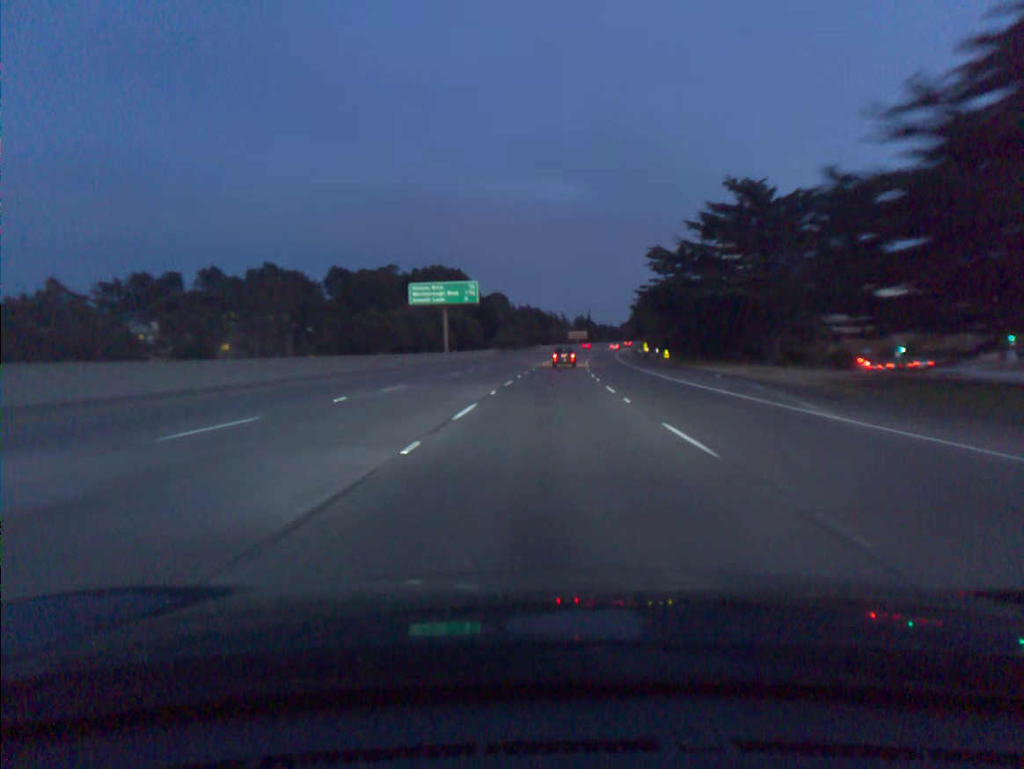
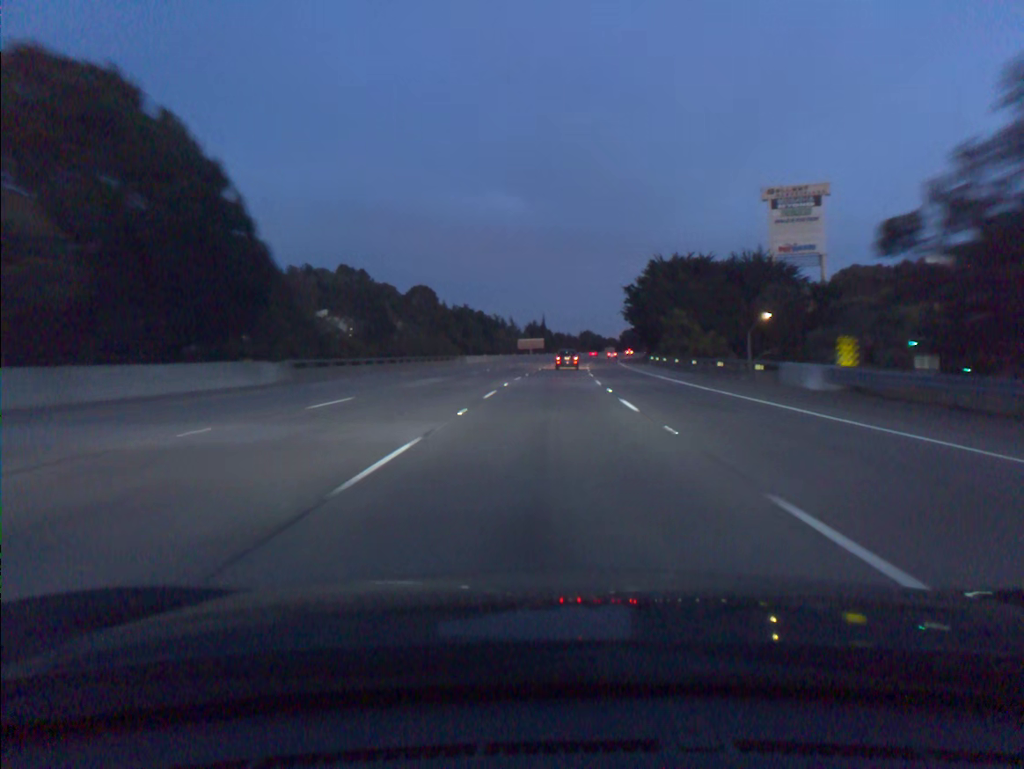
(+2.7, +80.3) m; +4°
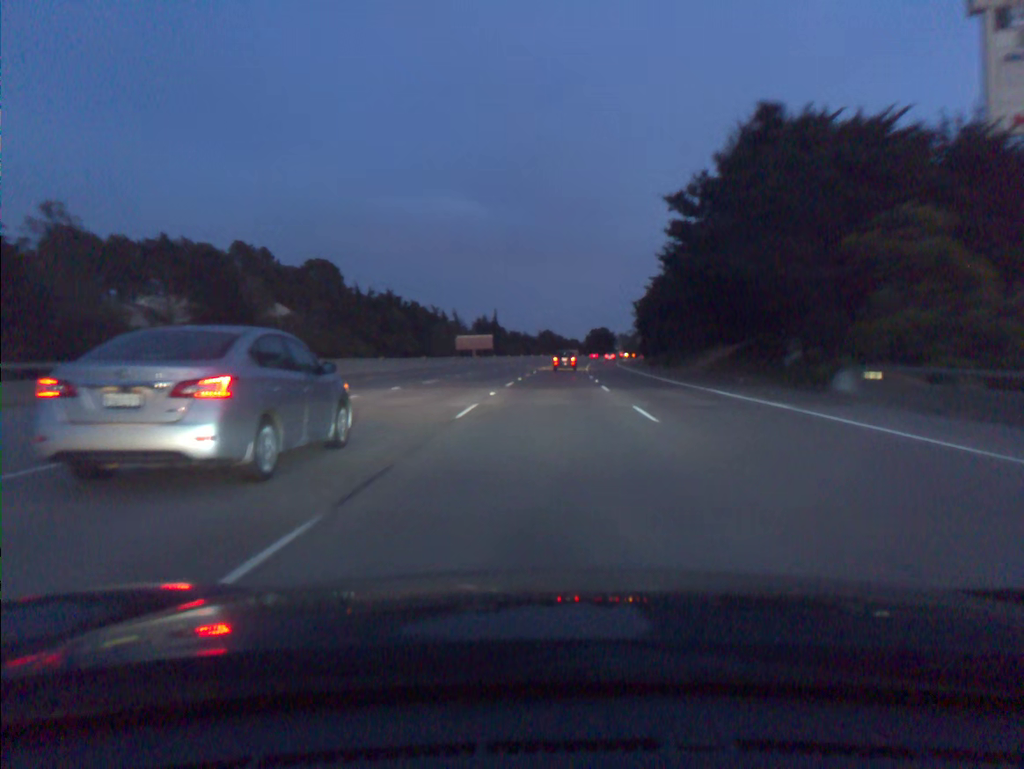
(+1.7, +64.2) m; +3°
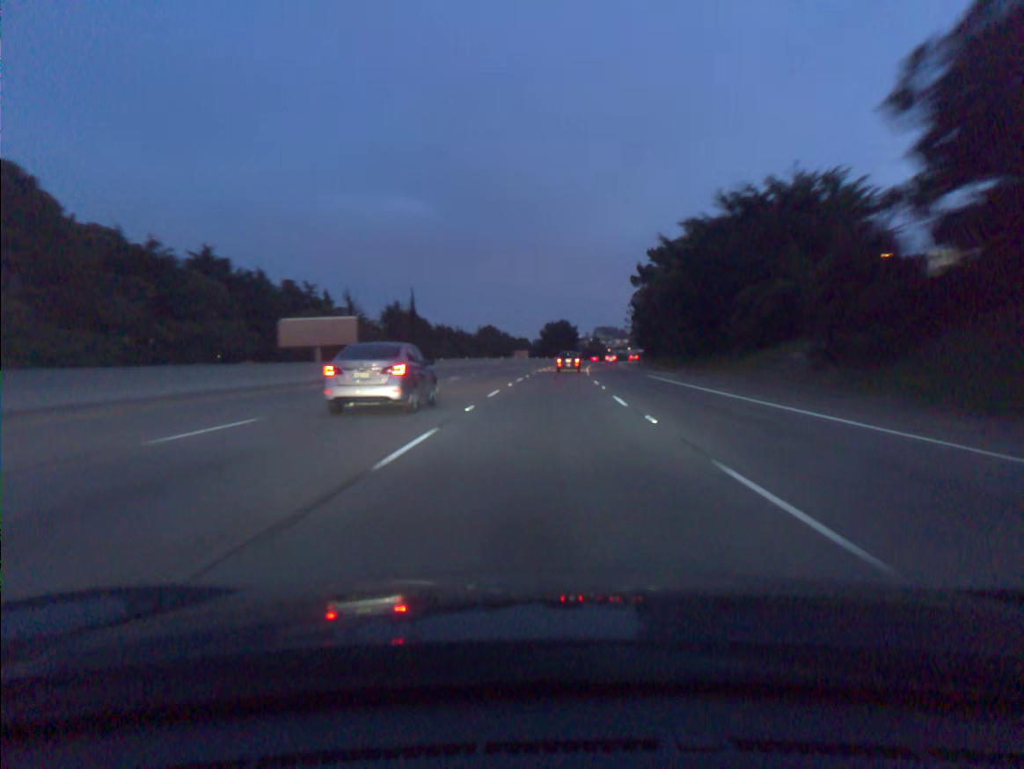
(+2.8, +80.3) m; +4°
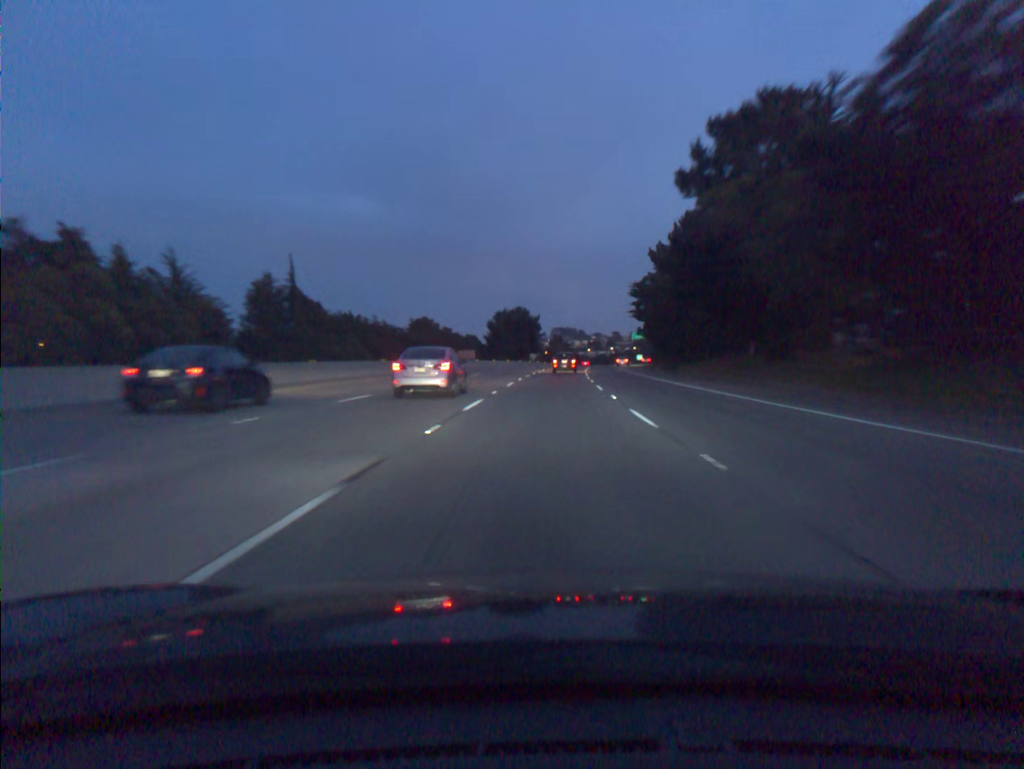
(+1.7, +63.9) m; +3°
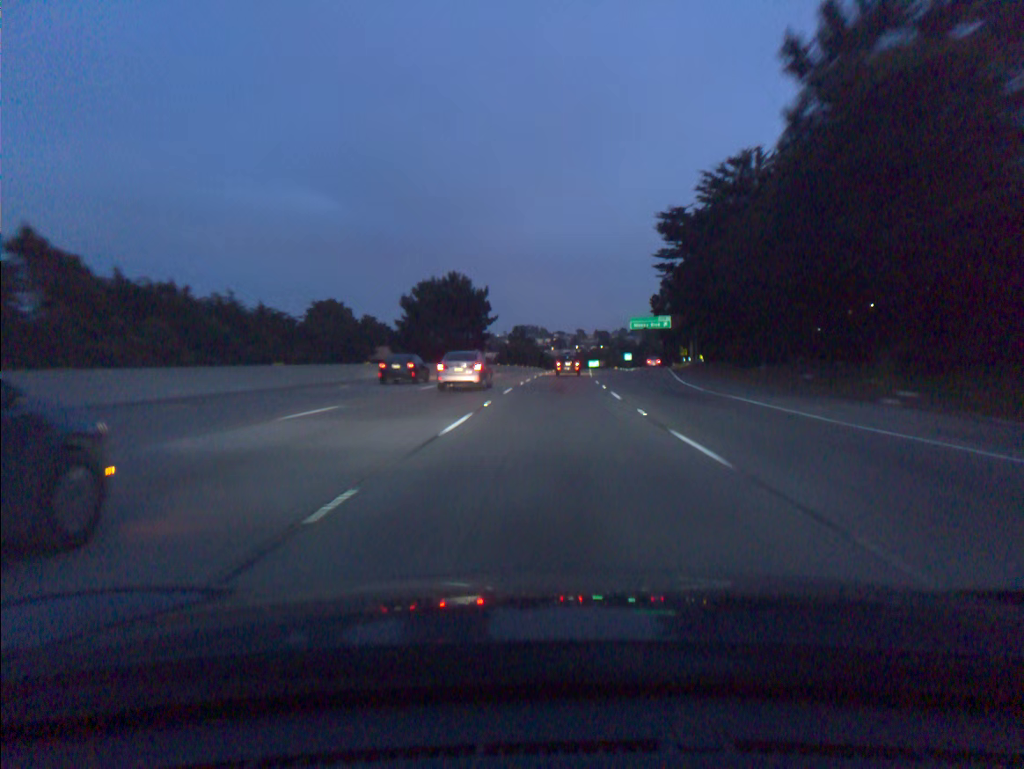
(+1.4, +63.3) m; +3°
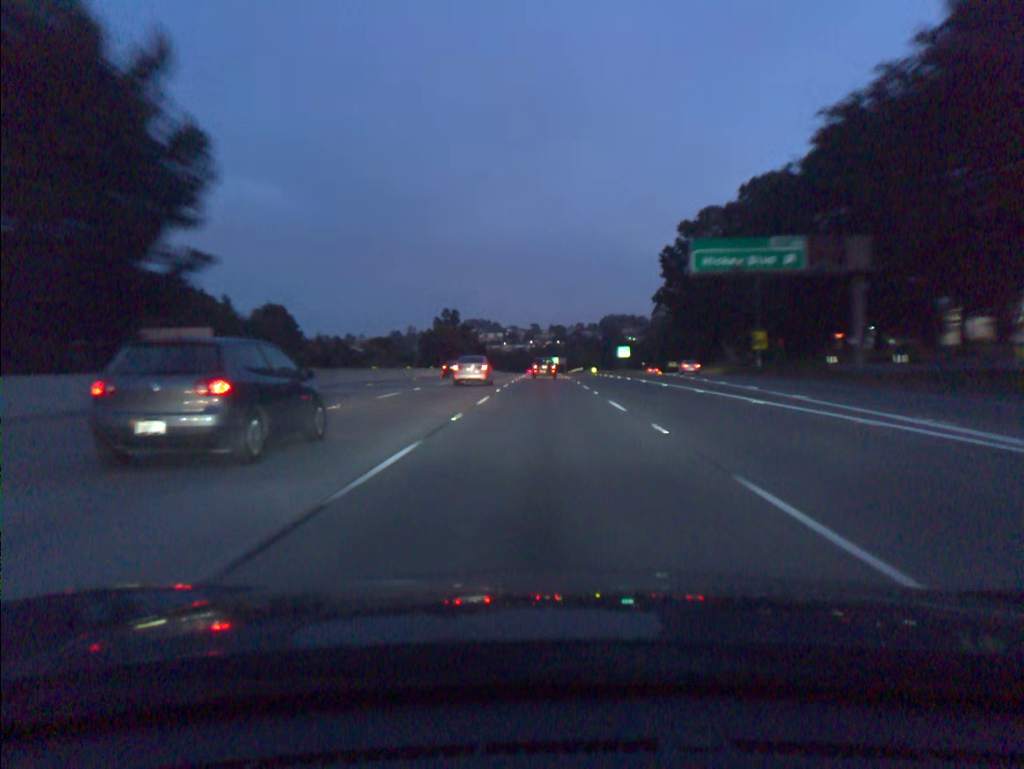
(+2.8, +78.7) m; +3°
